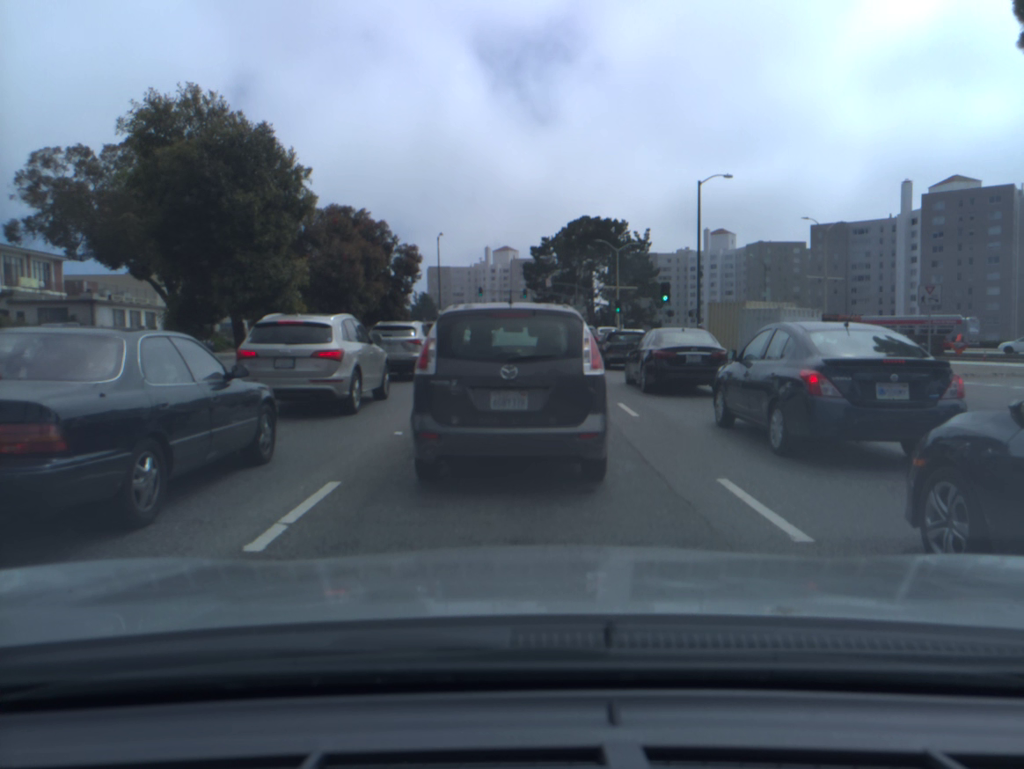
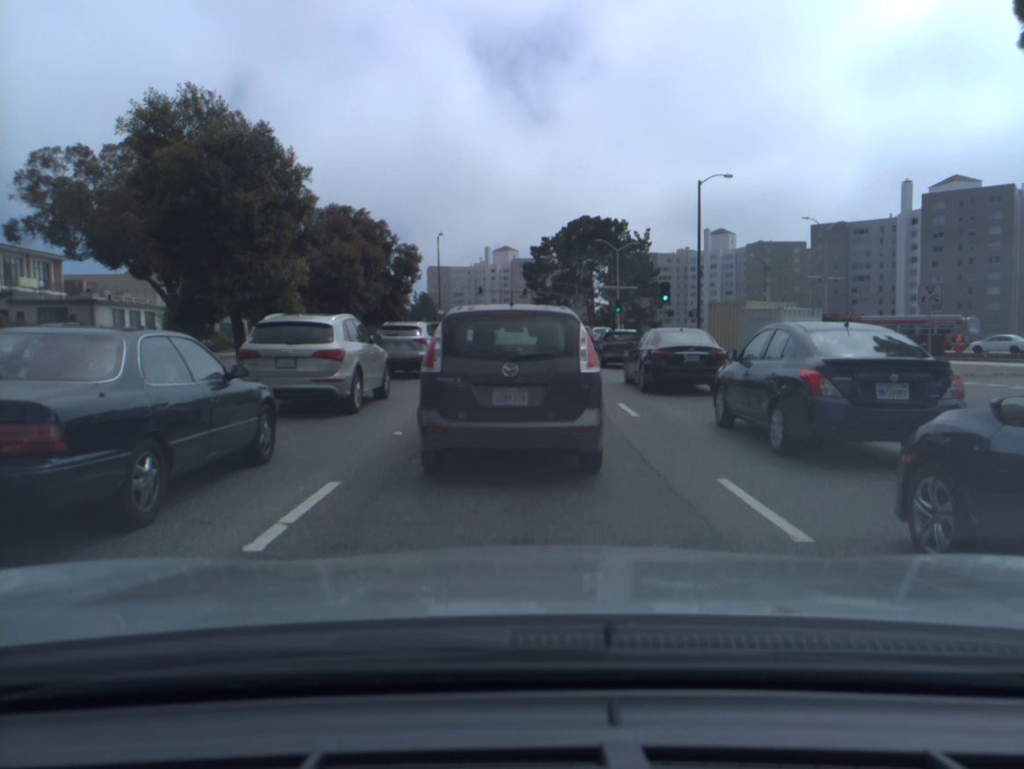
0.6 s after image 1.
(0.0, 0.0) m; 0°
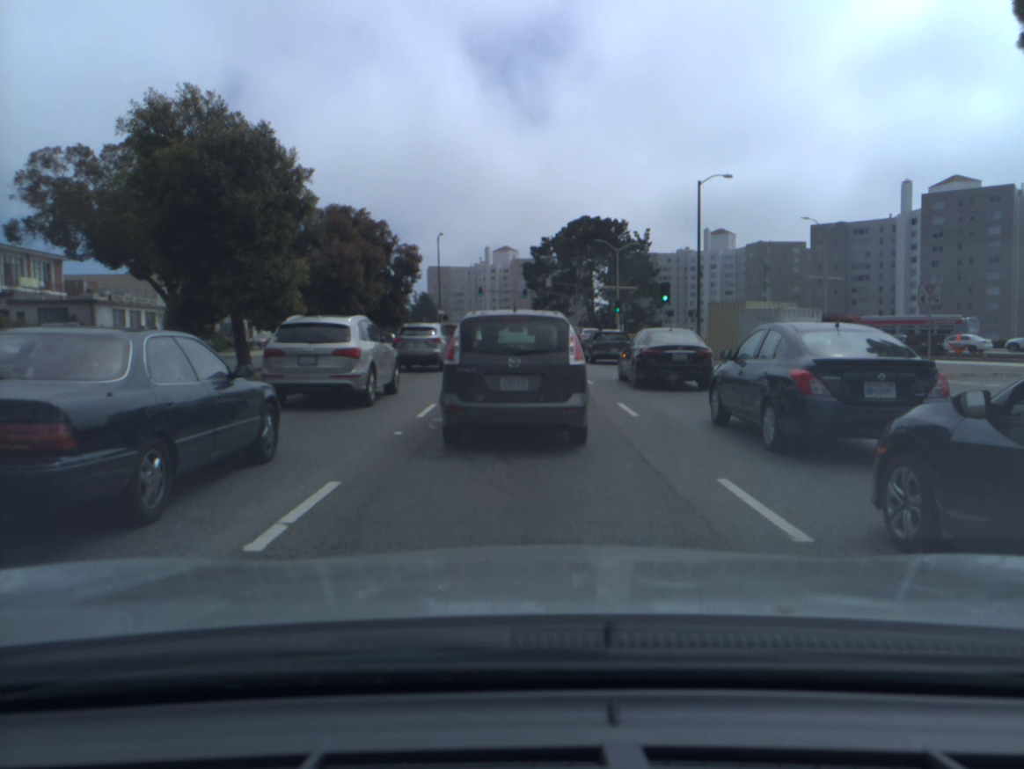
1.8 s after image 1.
(0.0, 0.0) m; 0°
